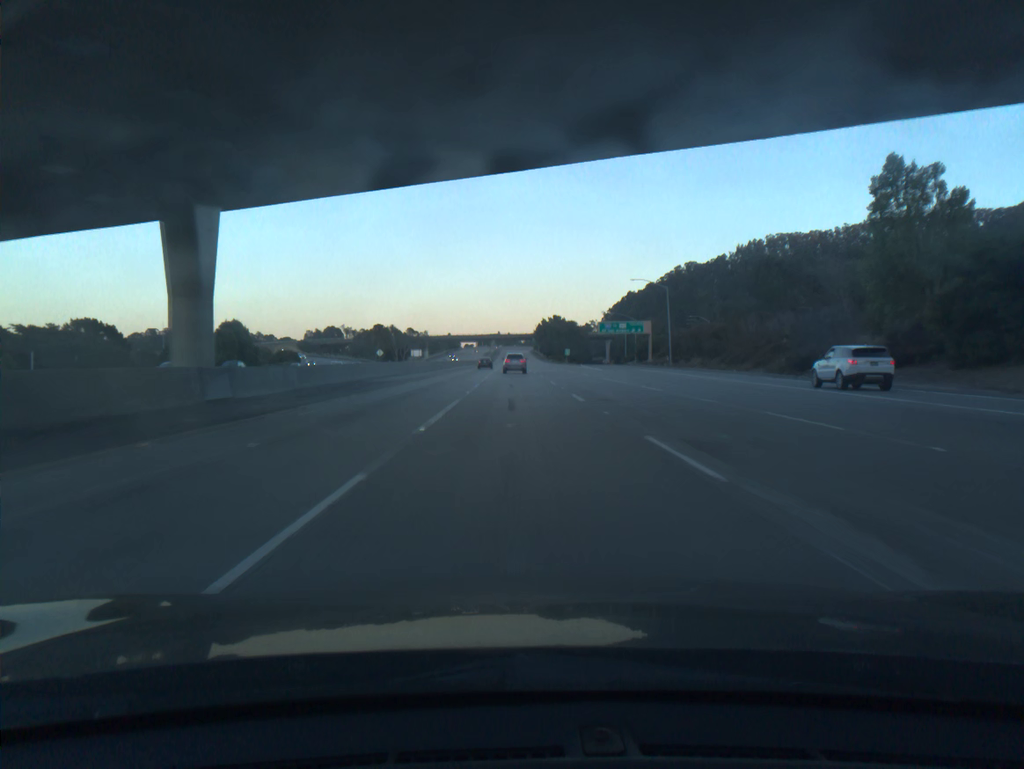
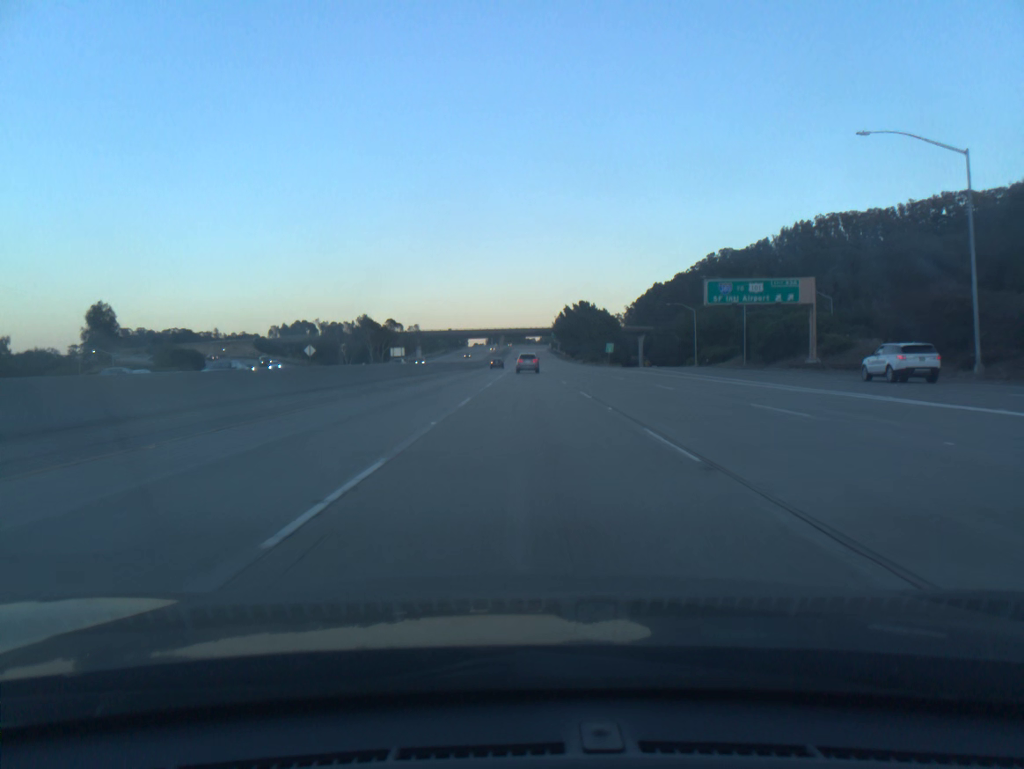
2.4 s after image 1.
(-0.7, +73.0) m; -1°
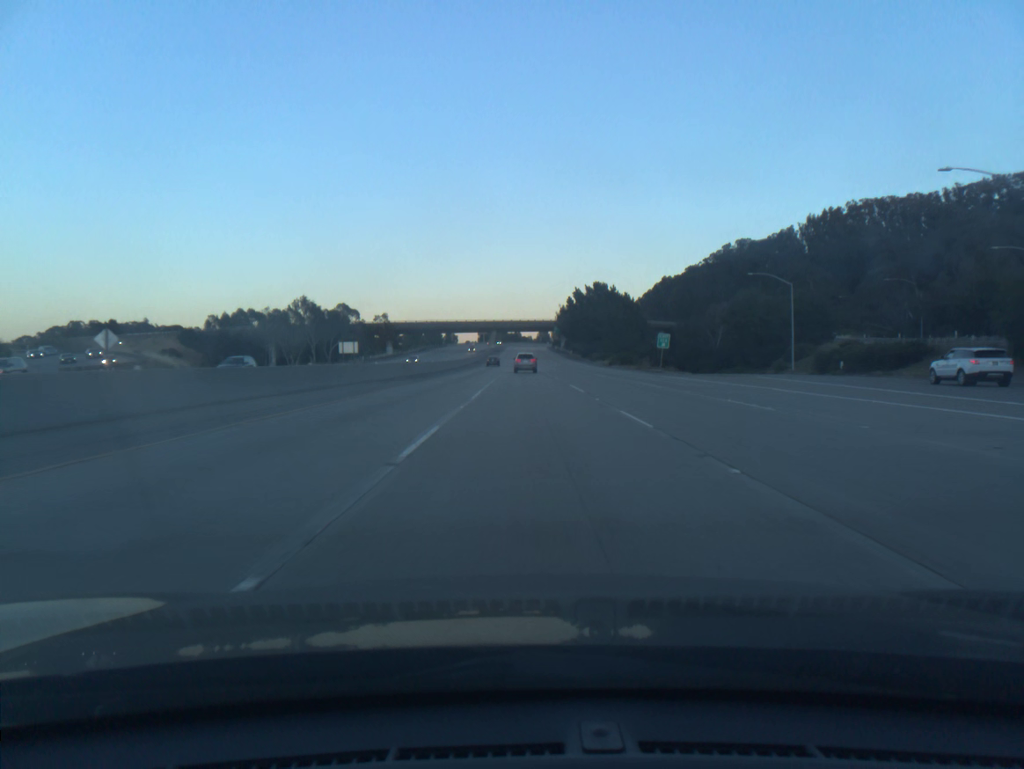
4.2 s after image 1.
(+0.1, +55.0) m; 0°
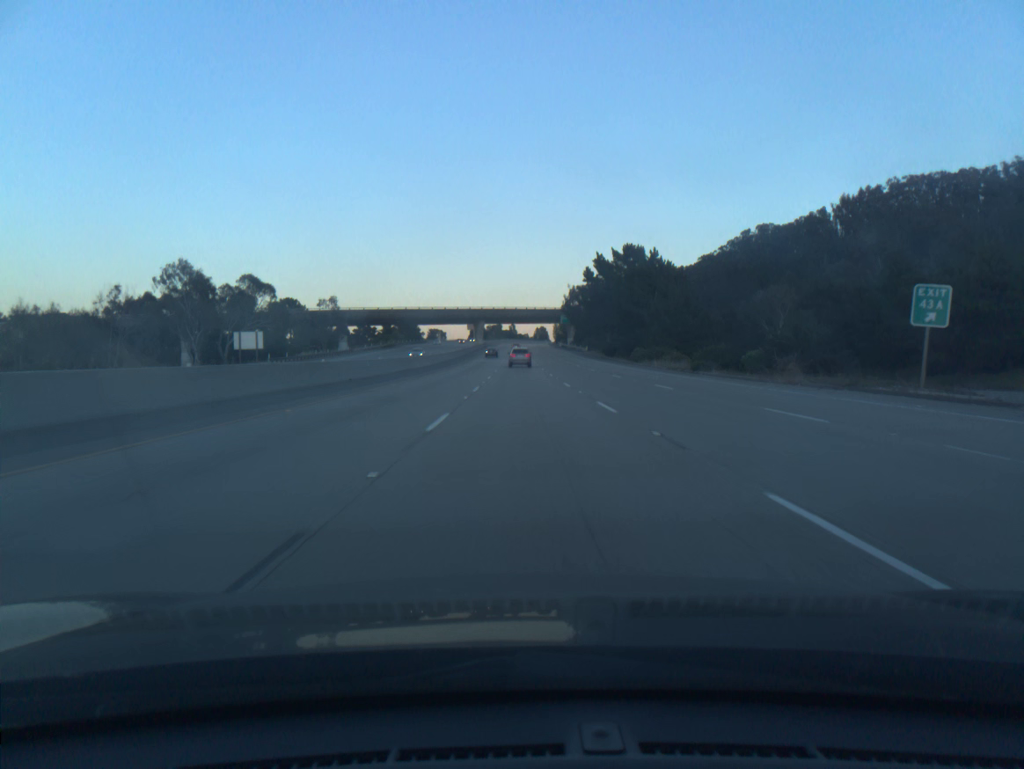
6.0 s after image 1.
(+0.1, +55.3) m; 0°
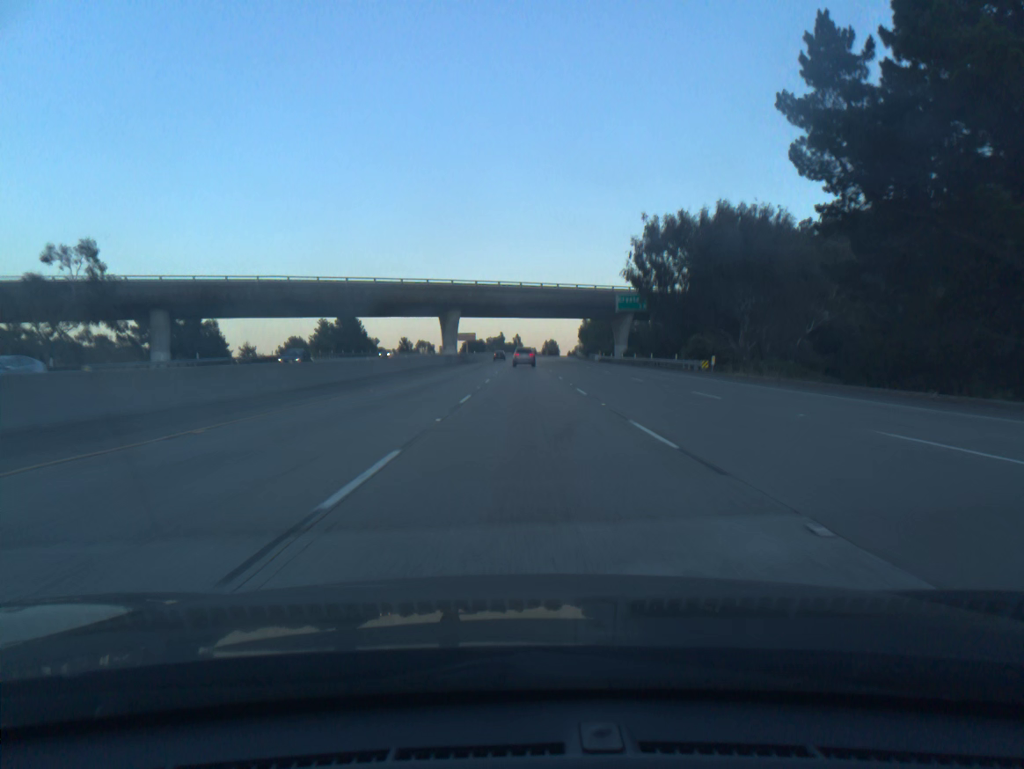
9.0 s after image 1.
(-0.3, +92.4) m; 0°
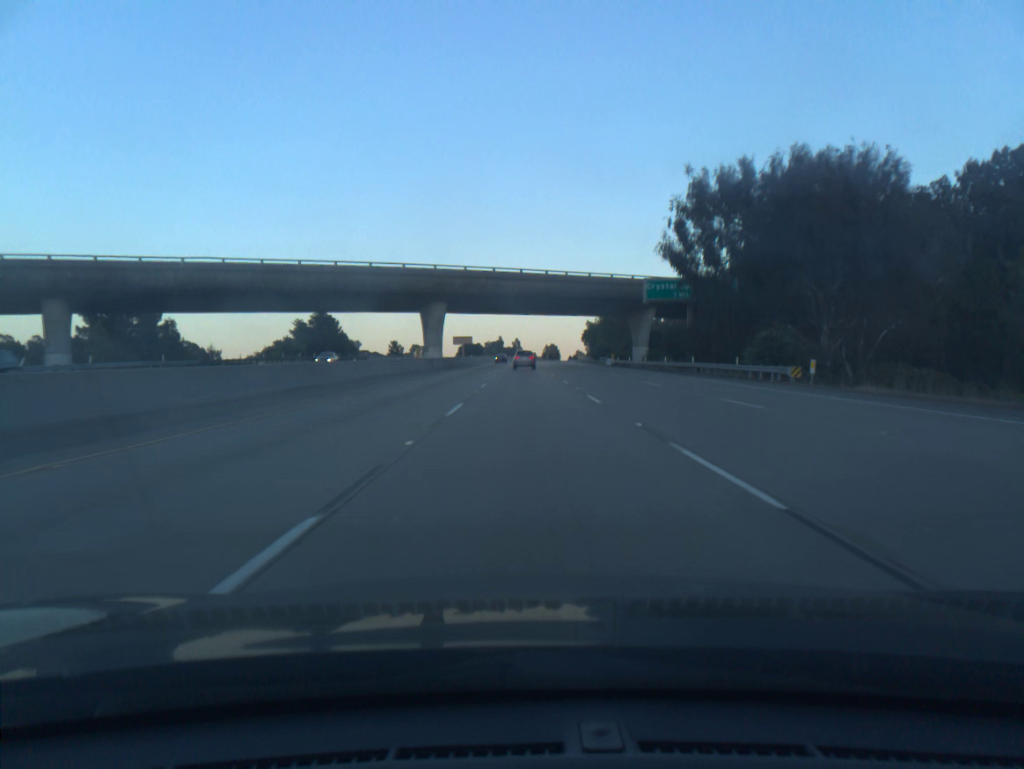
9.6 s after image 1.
(0.0, +18.4) m; 0°
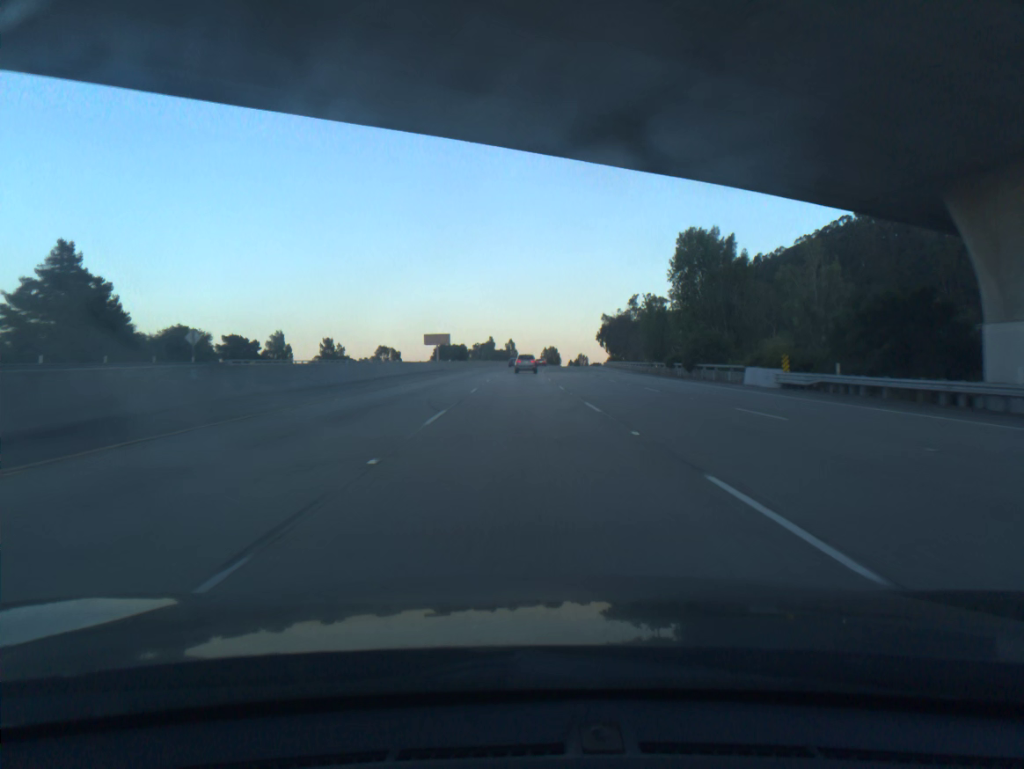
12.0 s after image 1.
(+0.2, +73.4) m; 0°
